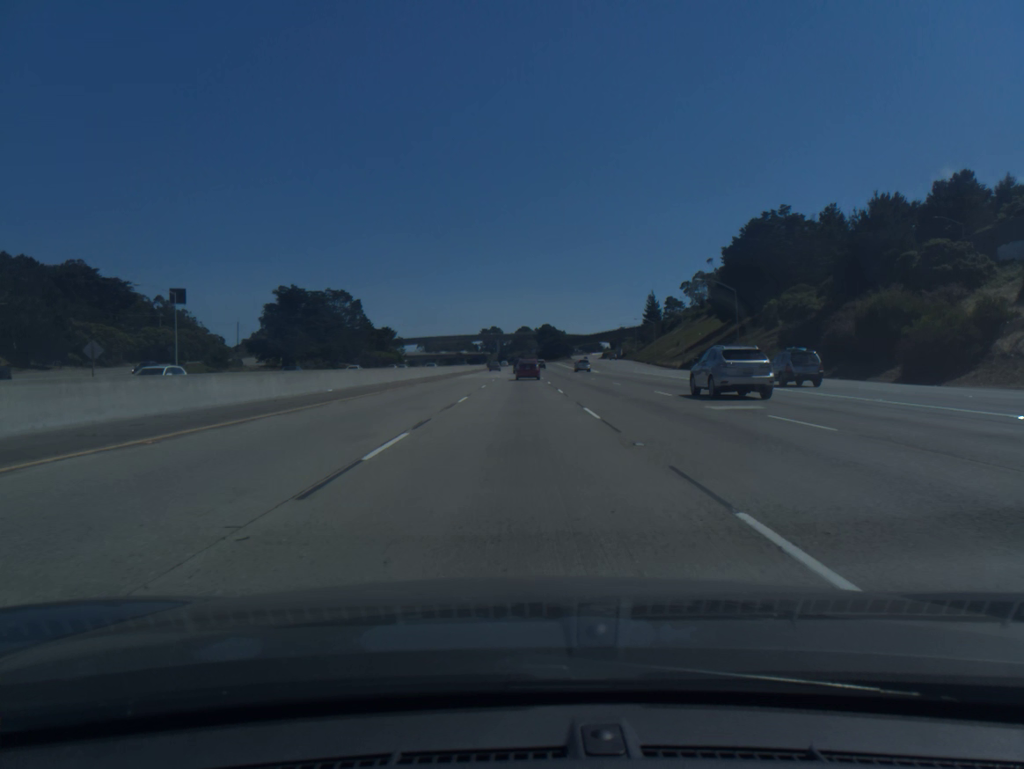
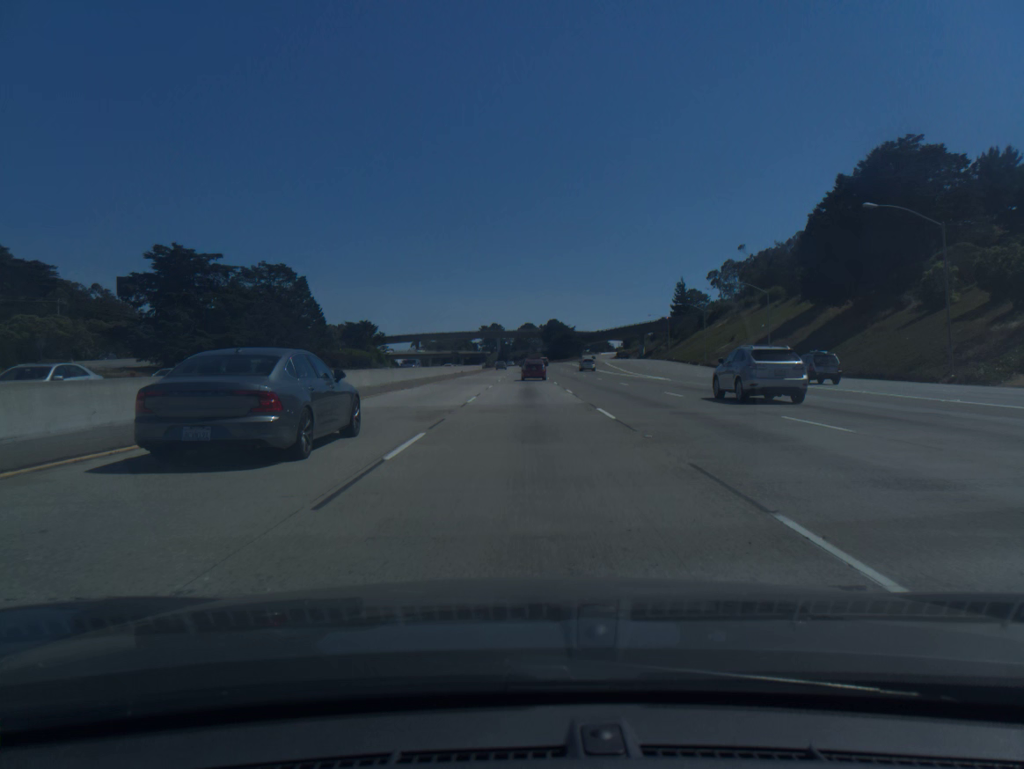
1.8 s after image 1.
(-0.2, +43.9) m; 0°
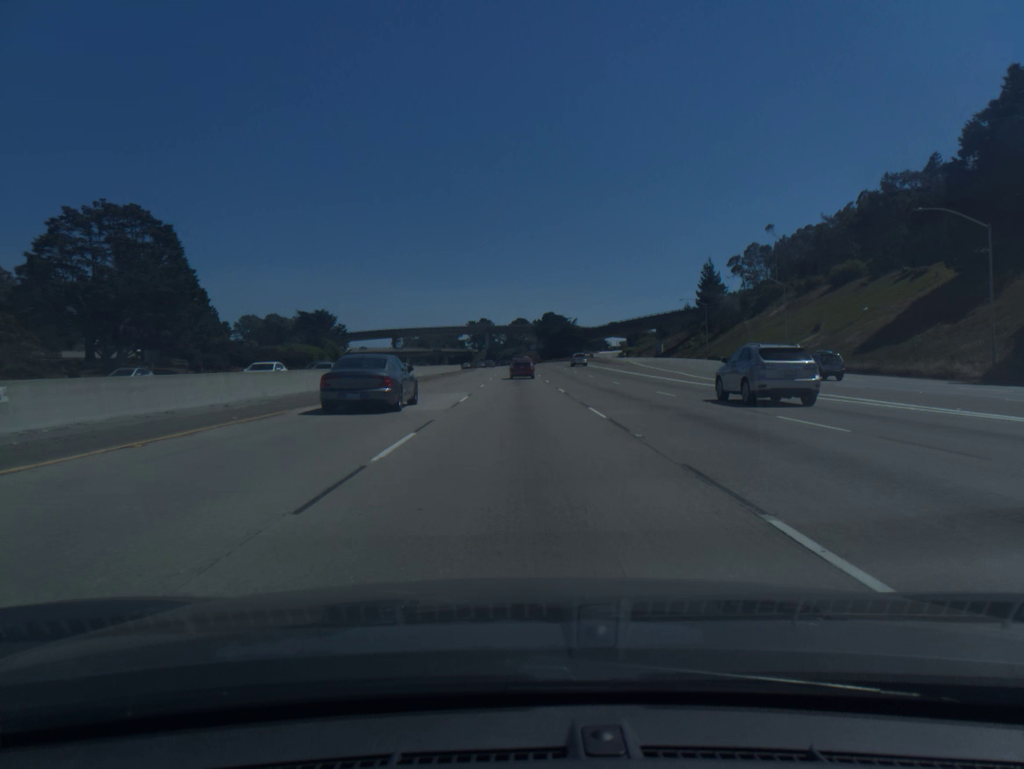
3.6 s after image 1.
(+0.3, +43.9) m; +1°
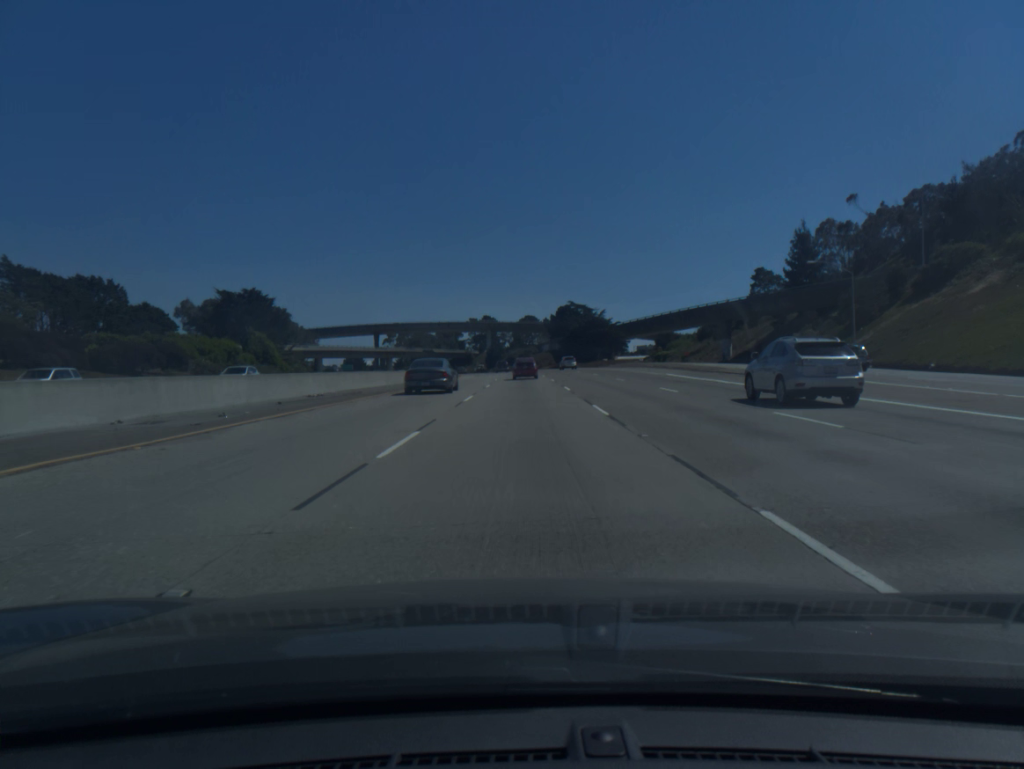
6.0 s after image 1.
(-0.2, +58.2) m; -1°
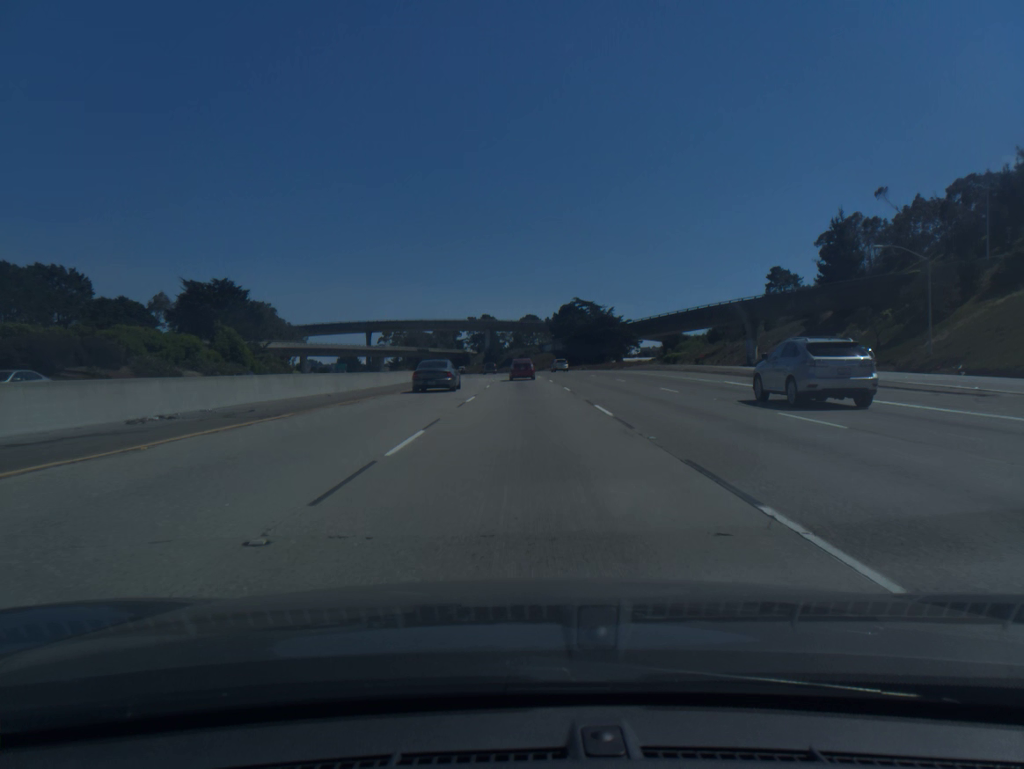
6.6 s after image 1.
(0.0, +14.5) m; 0°
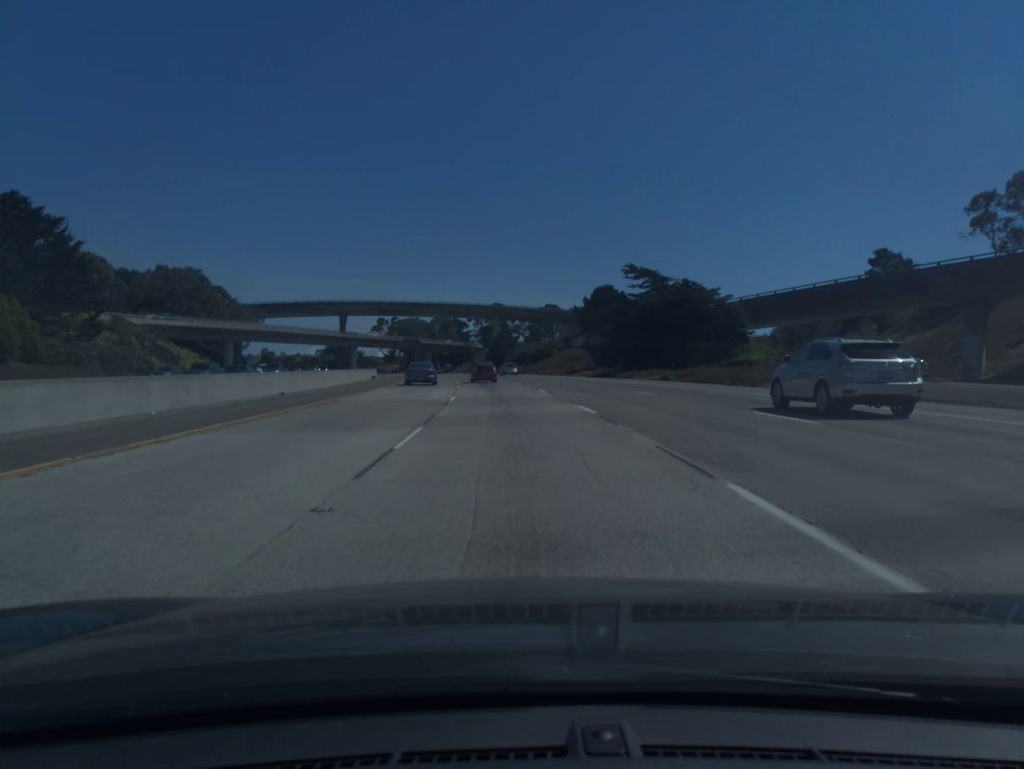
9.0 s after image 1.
(-0.2, +57.5) m; -1°
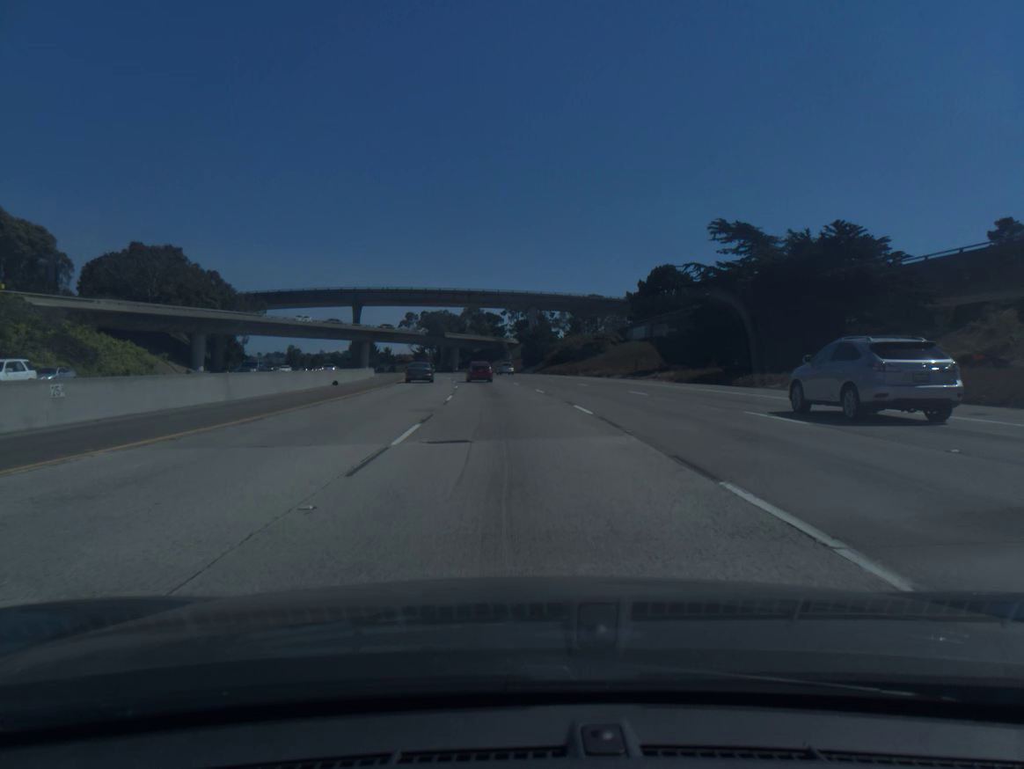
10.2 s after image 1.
(-0.6, +28.8) m; -3°
